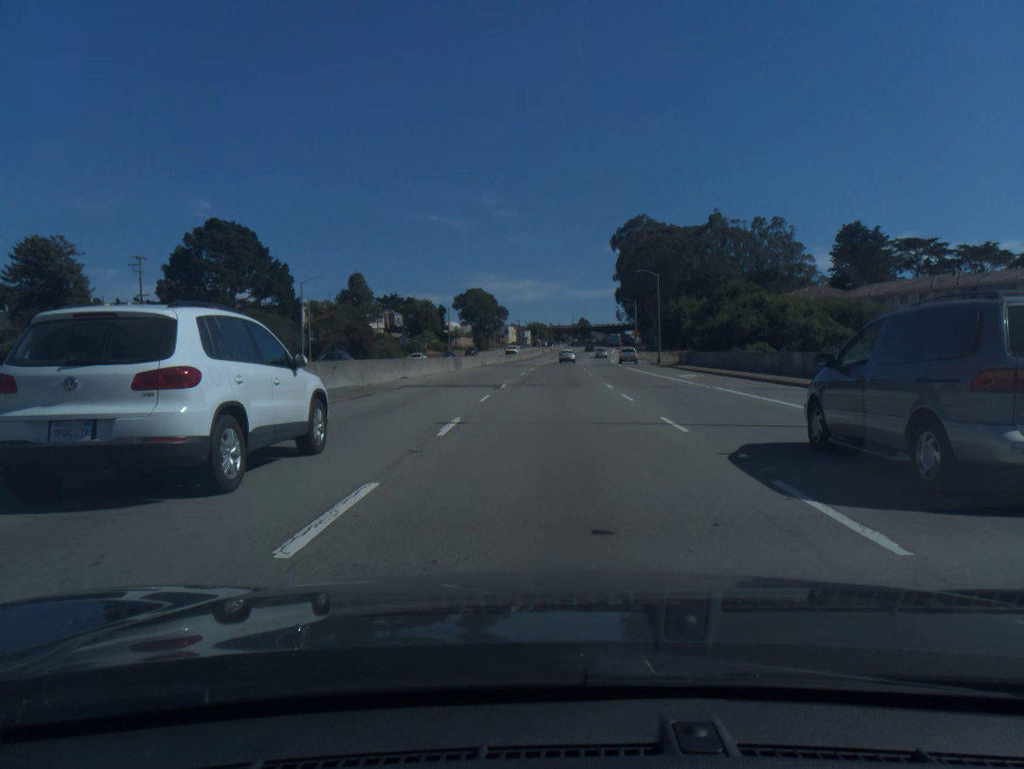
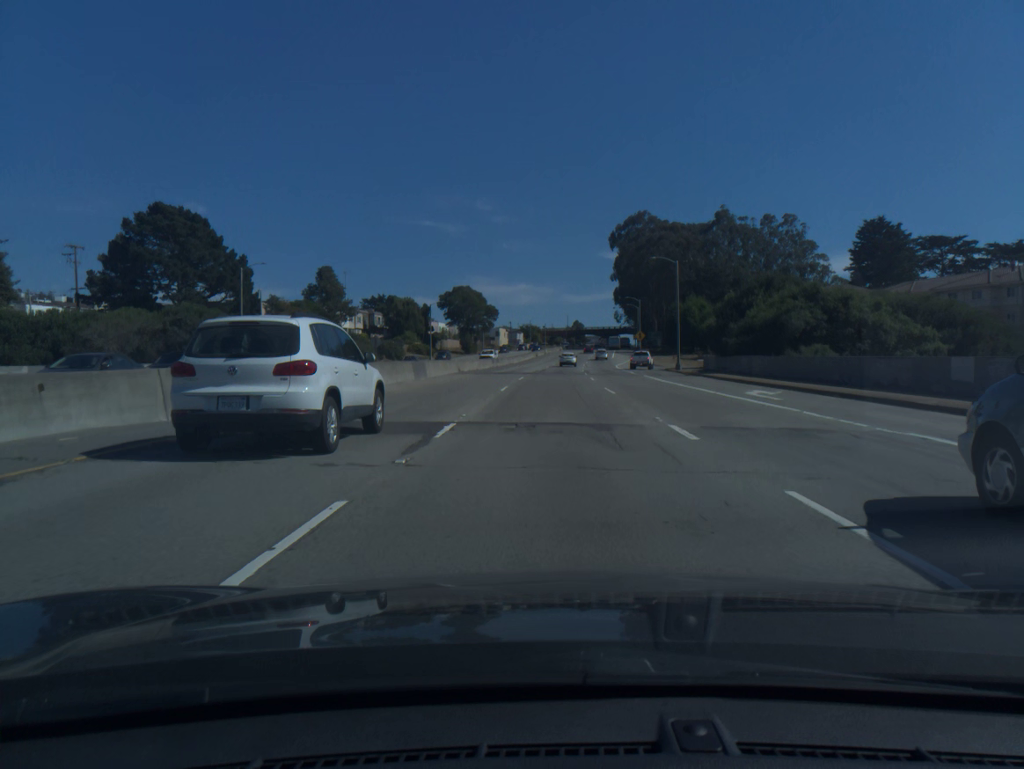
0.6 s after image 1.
(+0.1, +15.5) m; 0°
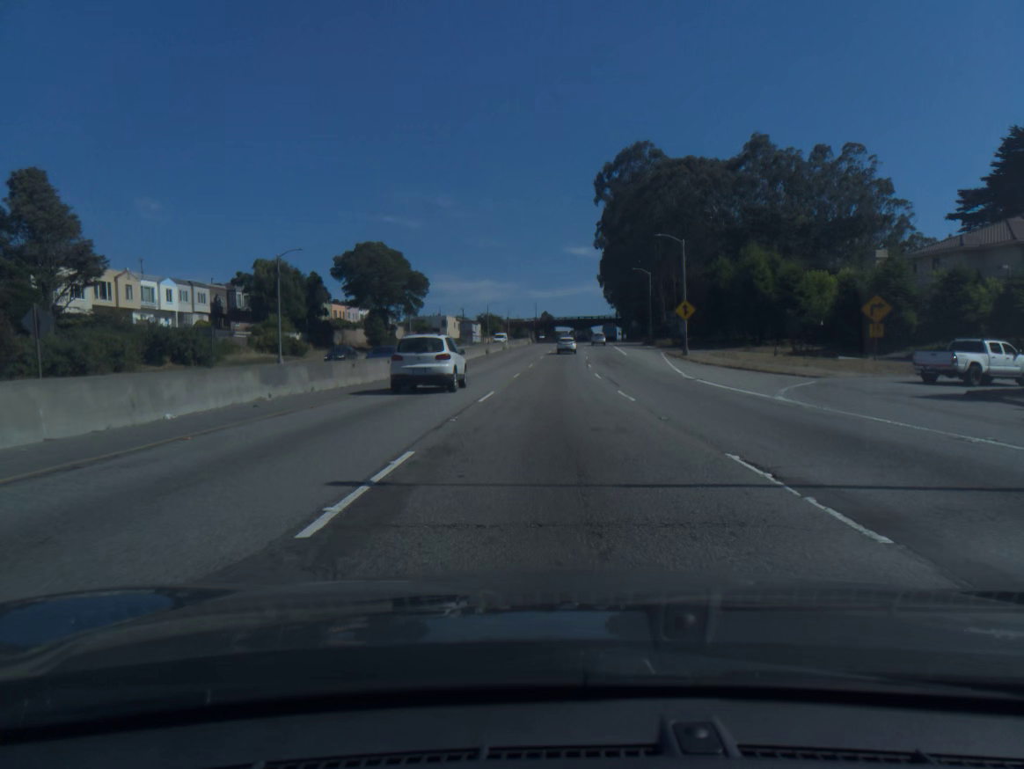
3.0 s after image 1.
(+1.1, +60.5) m; +3°
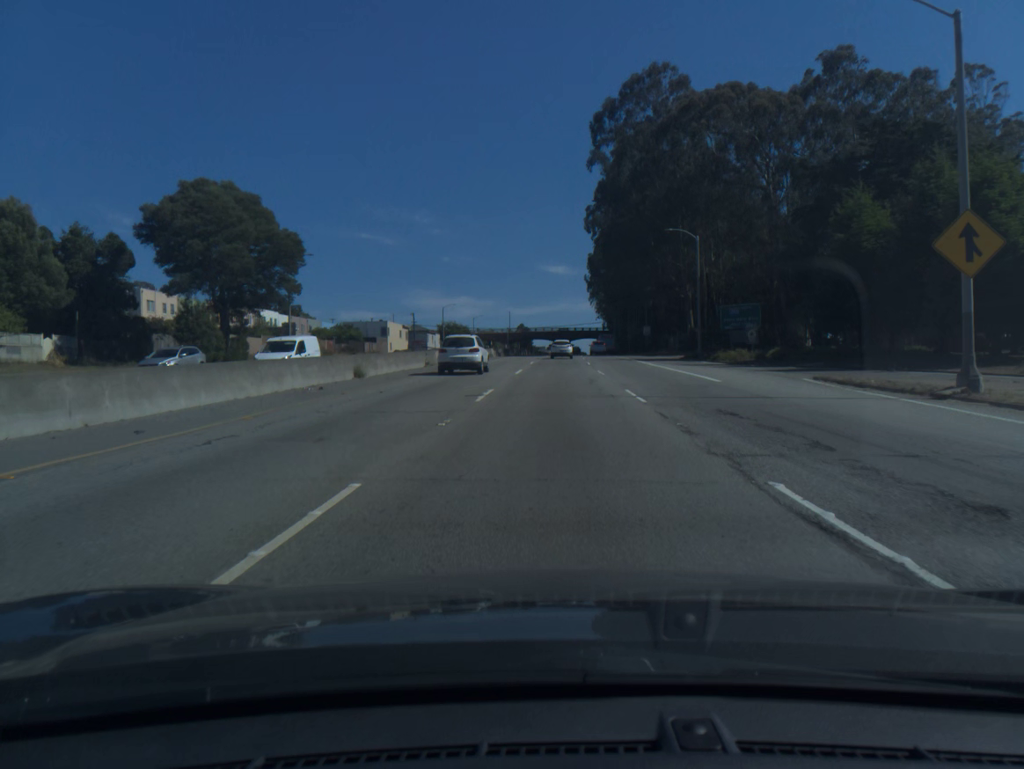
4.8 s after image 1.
(+0.7, +44.7) m; +2°
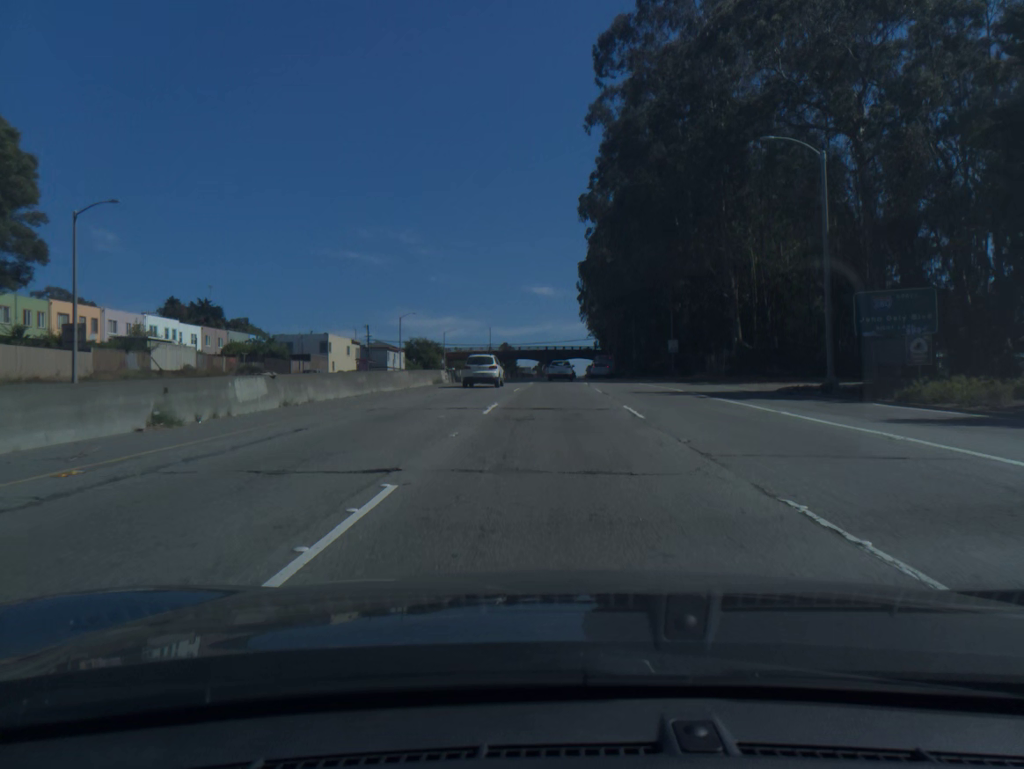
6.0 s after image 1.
(+0.3, +29.5) m; +1°
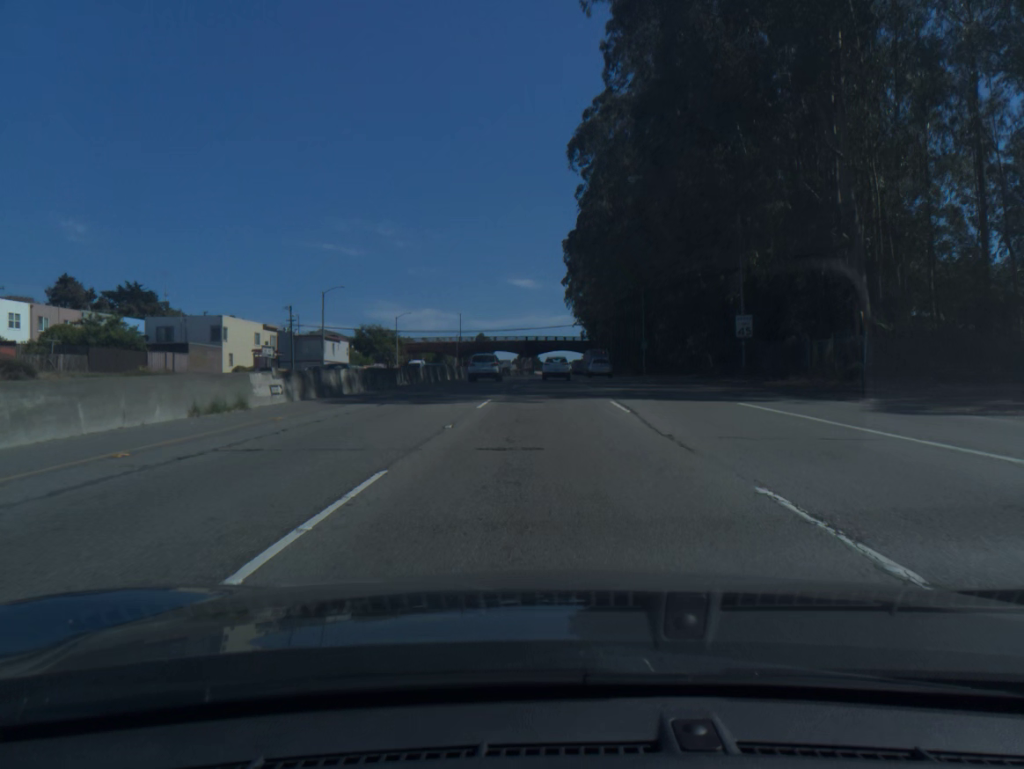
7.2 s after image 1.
(+0.3, +29.1) m; +1°
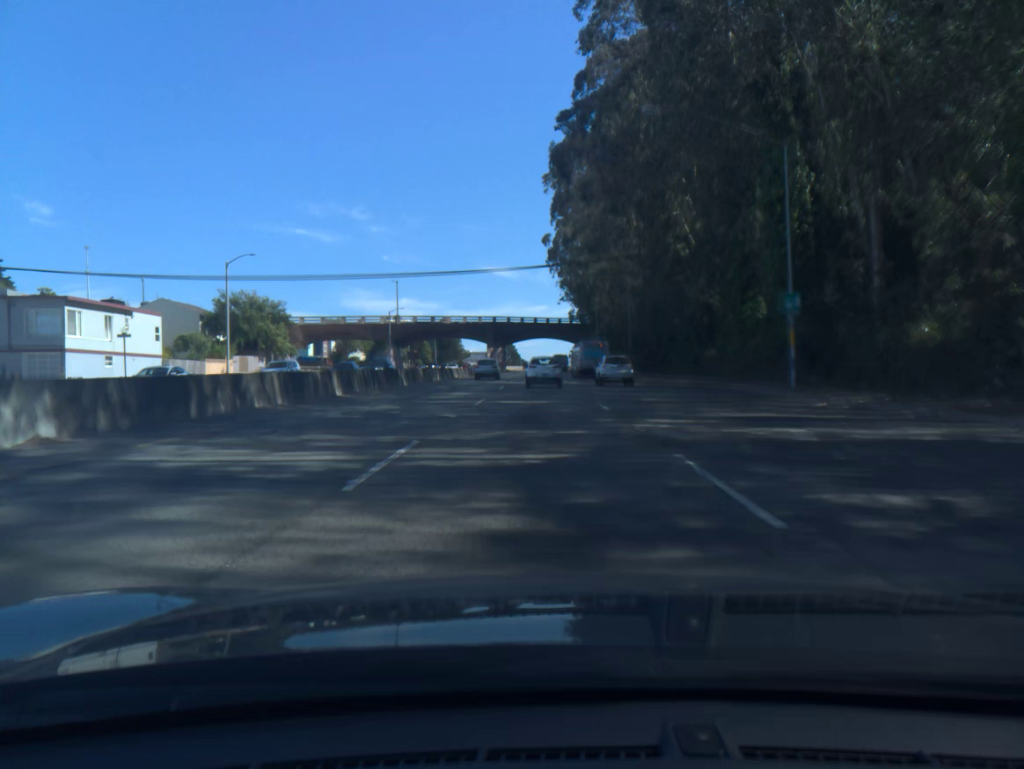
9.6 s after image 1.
(+0.9, +55.7) m; +2°
